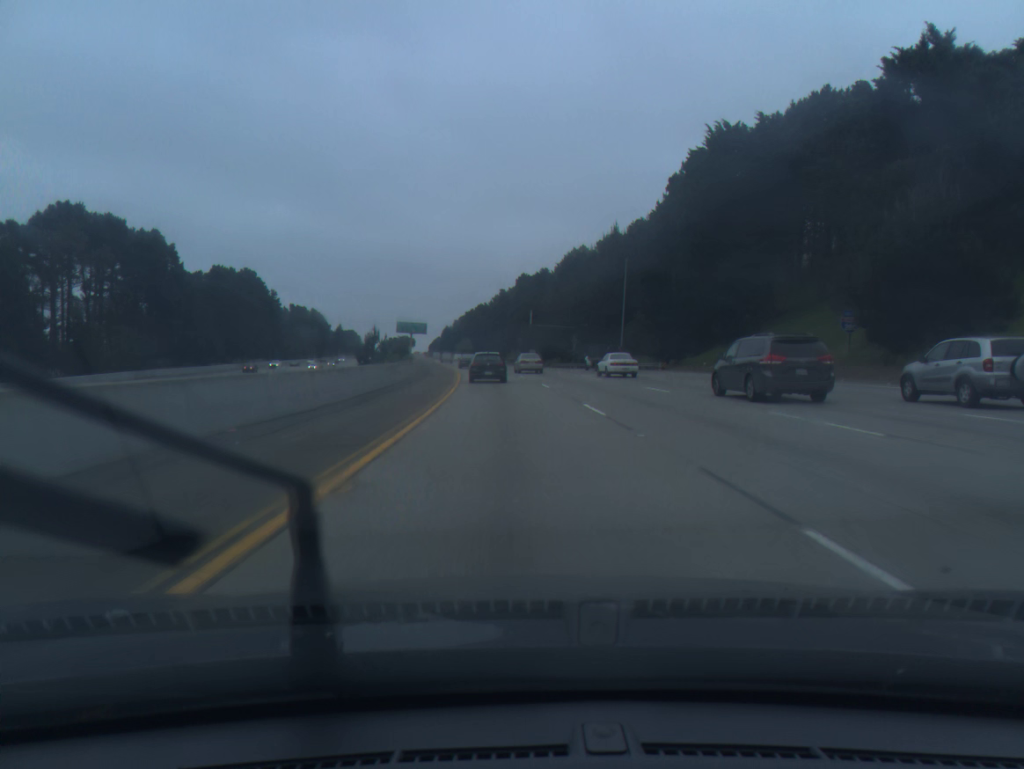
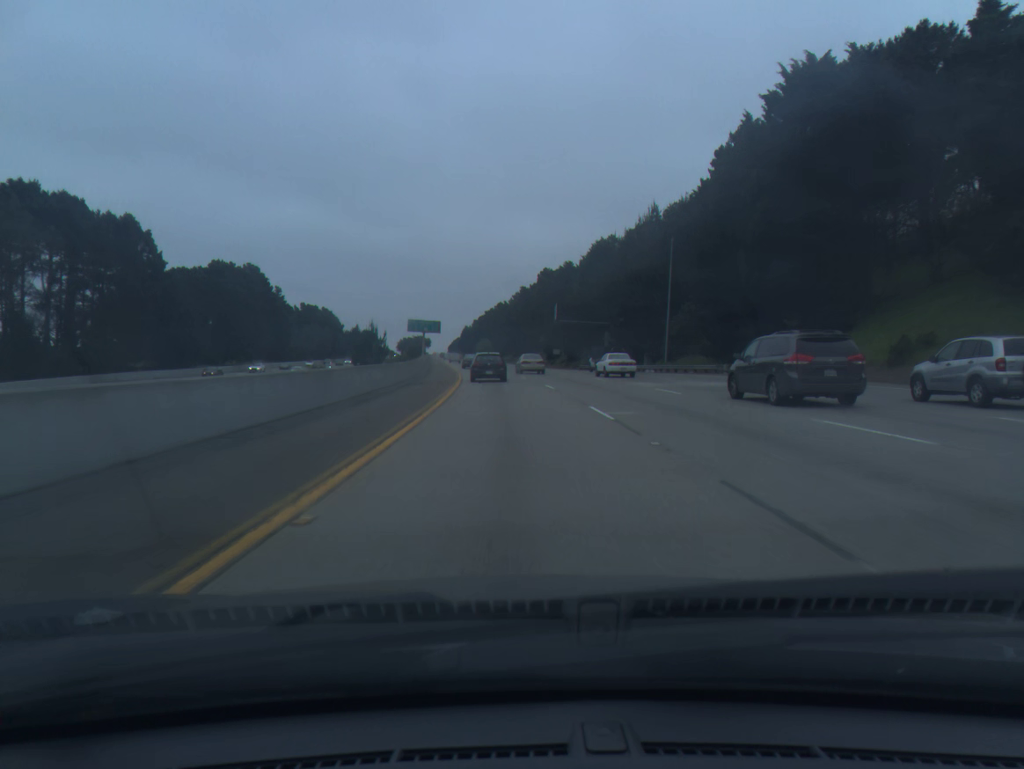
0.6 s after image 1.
(-0.2, +15.8) m; -2°
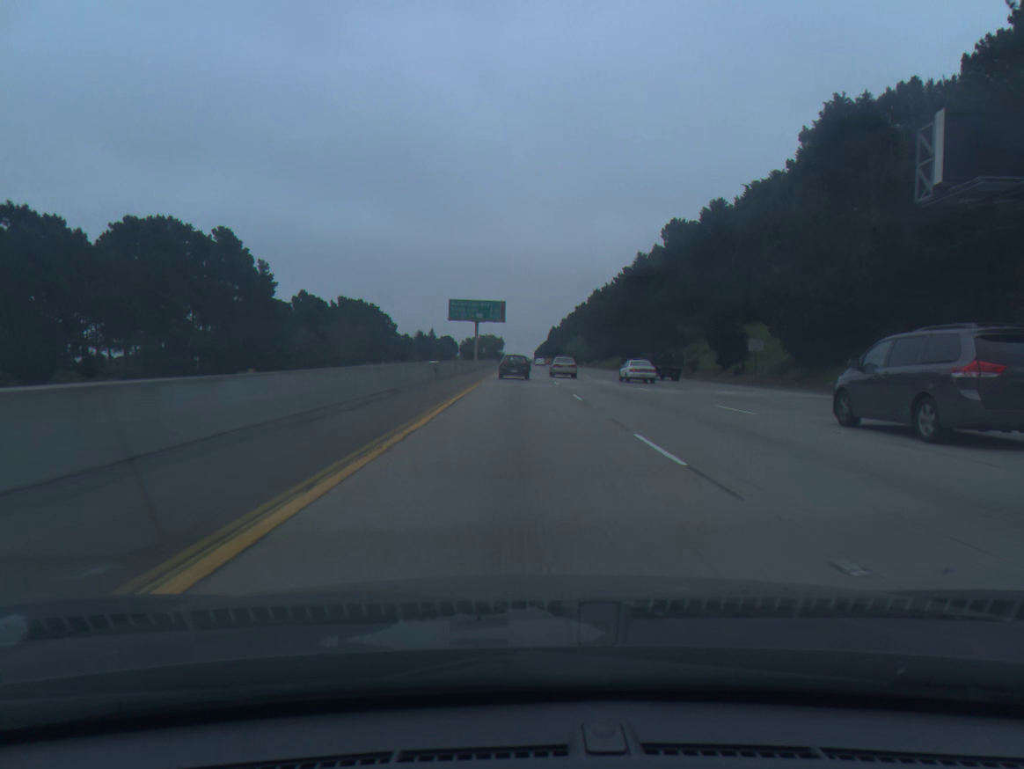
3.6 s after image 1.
(-4.7, +78.4) m; -6°
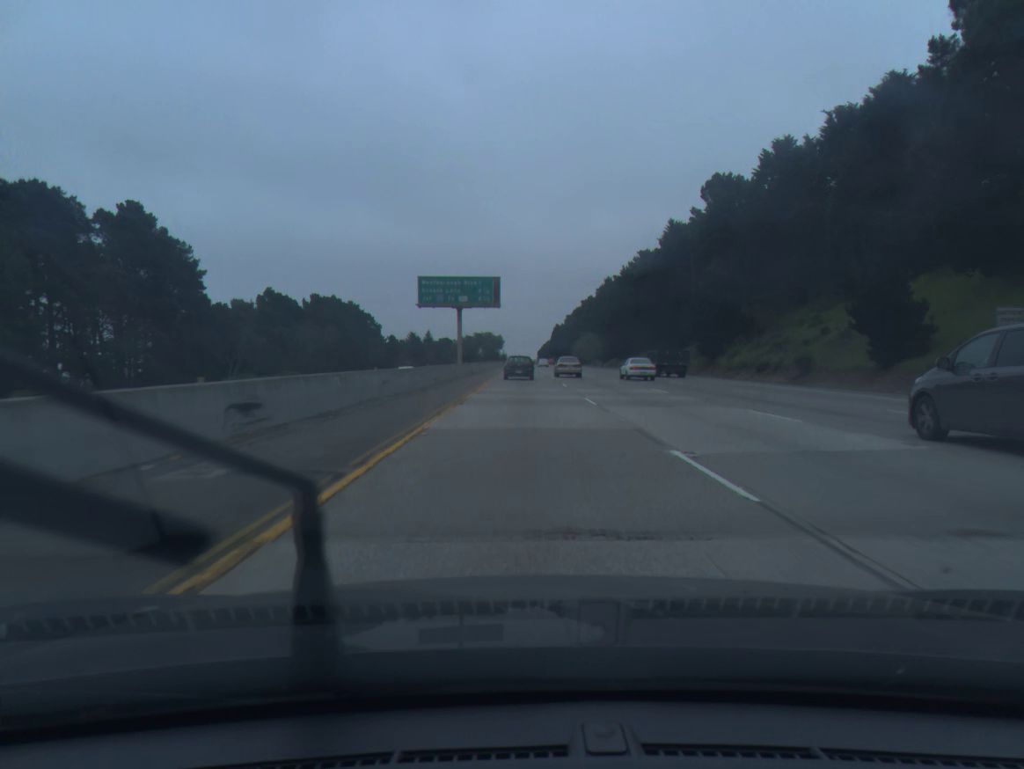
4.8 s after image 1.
(-0.1, +31.6) m; 0°
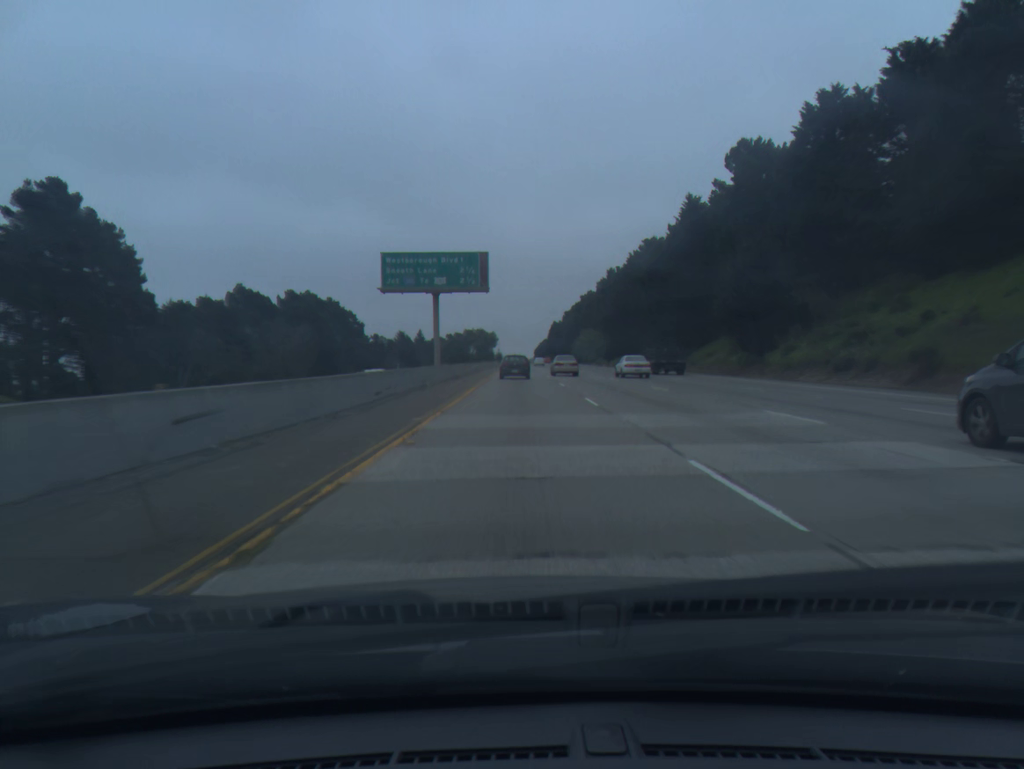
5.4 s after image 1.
(0.0, +15.8) m; 0°
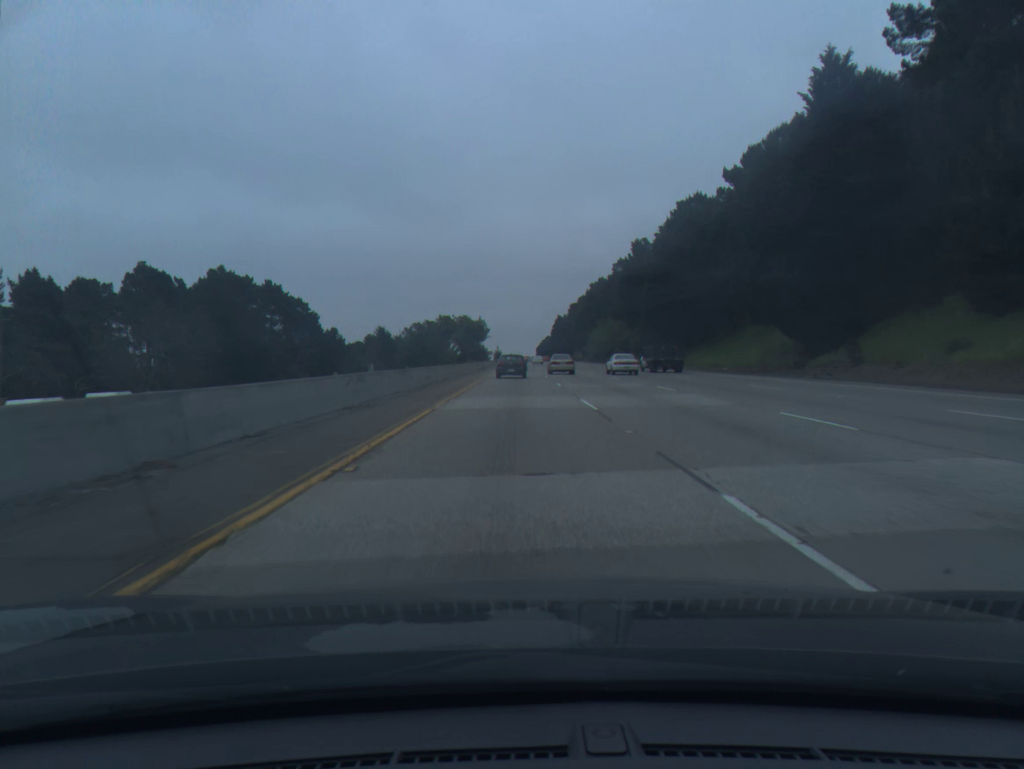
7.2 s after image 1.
(+0.1, +46.5) m; 0°
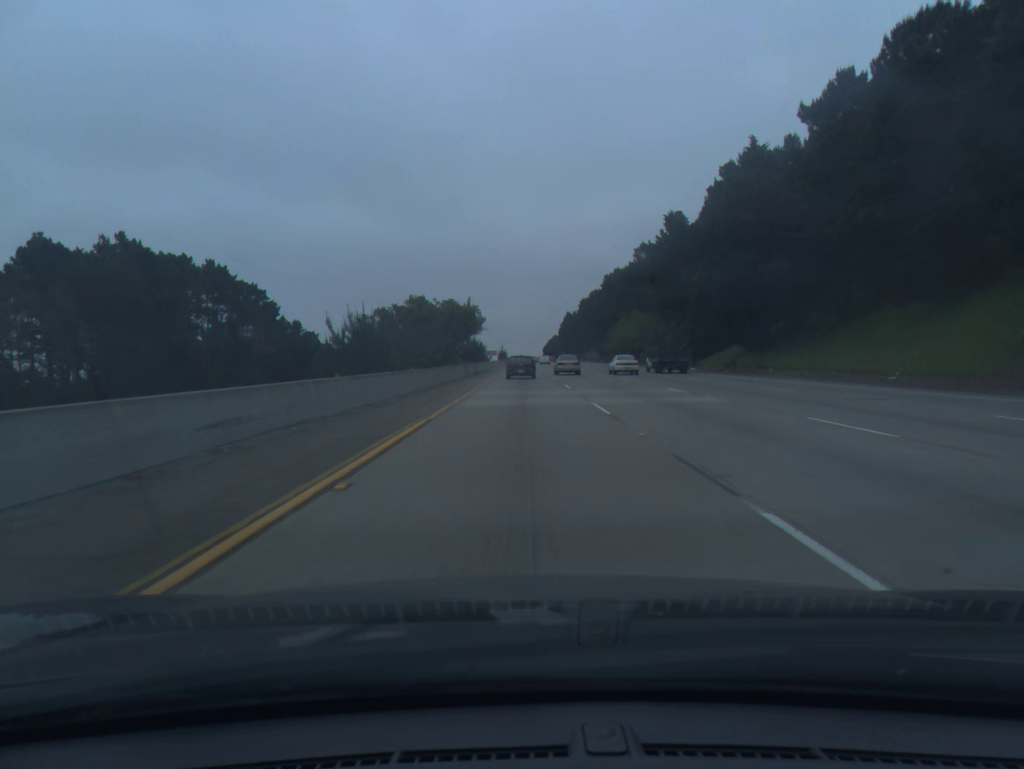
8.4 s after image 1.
(-0.2, +30.3) m; 0°
